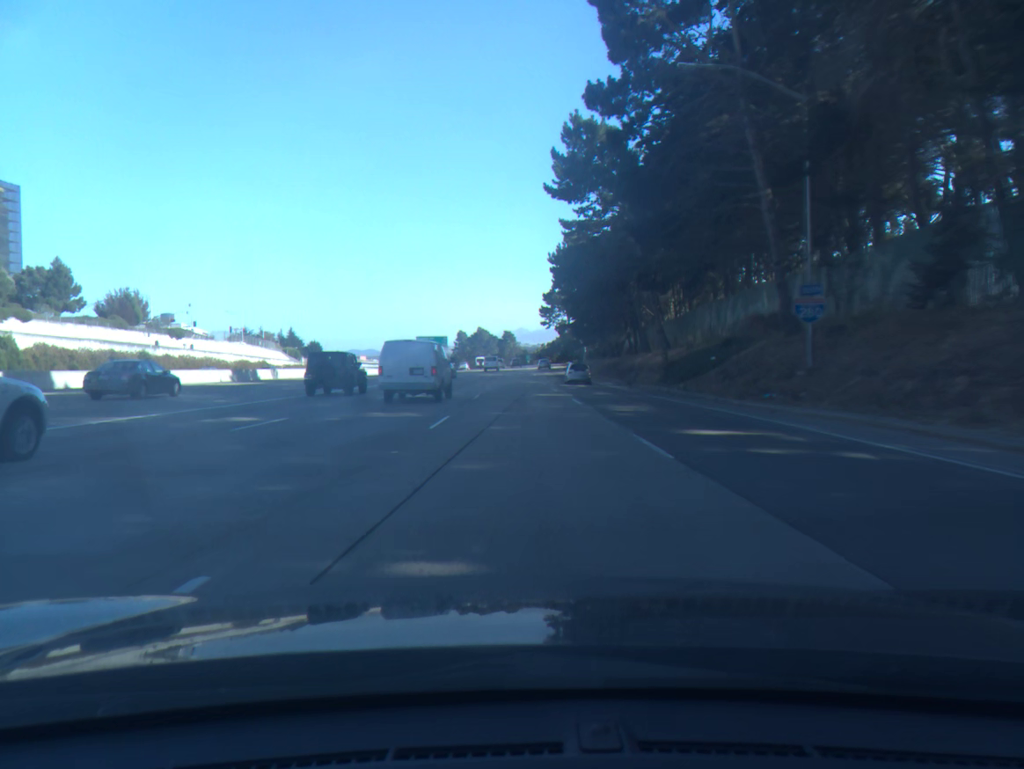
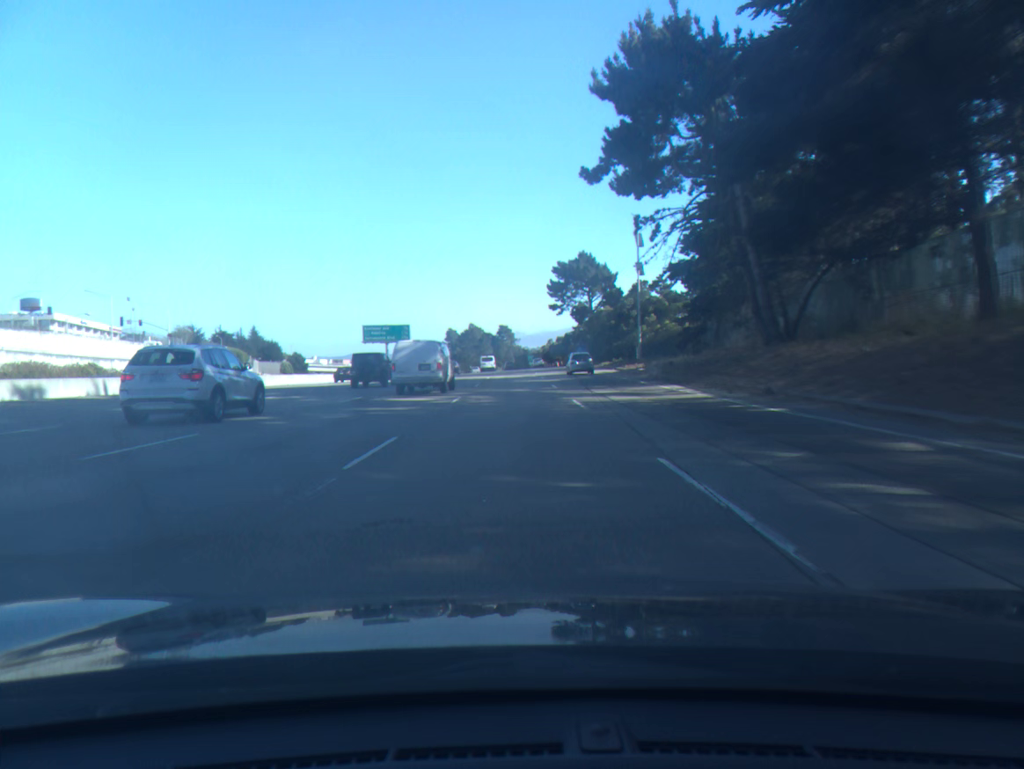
(+0.2, +63.8) m; 0°
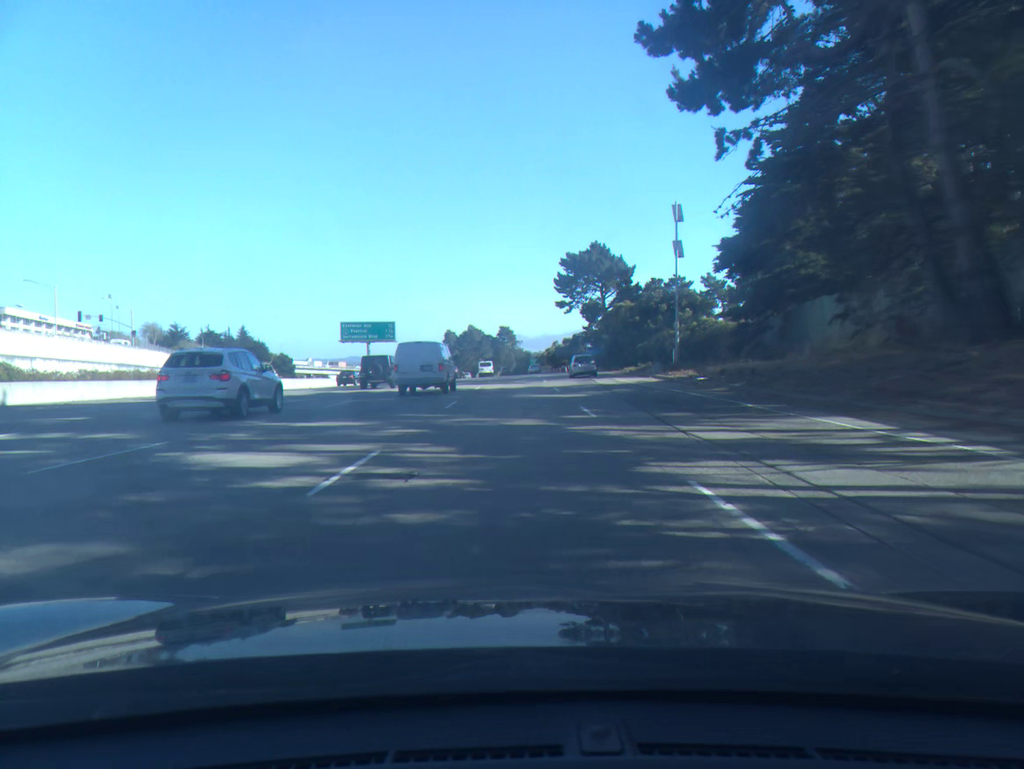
(0.0, +16.3) m; 0°
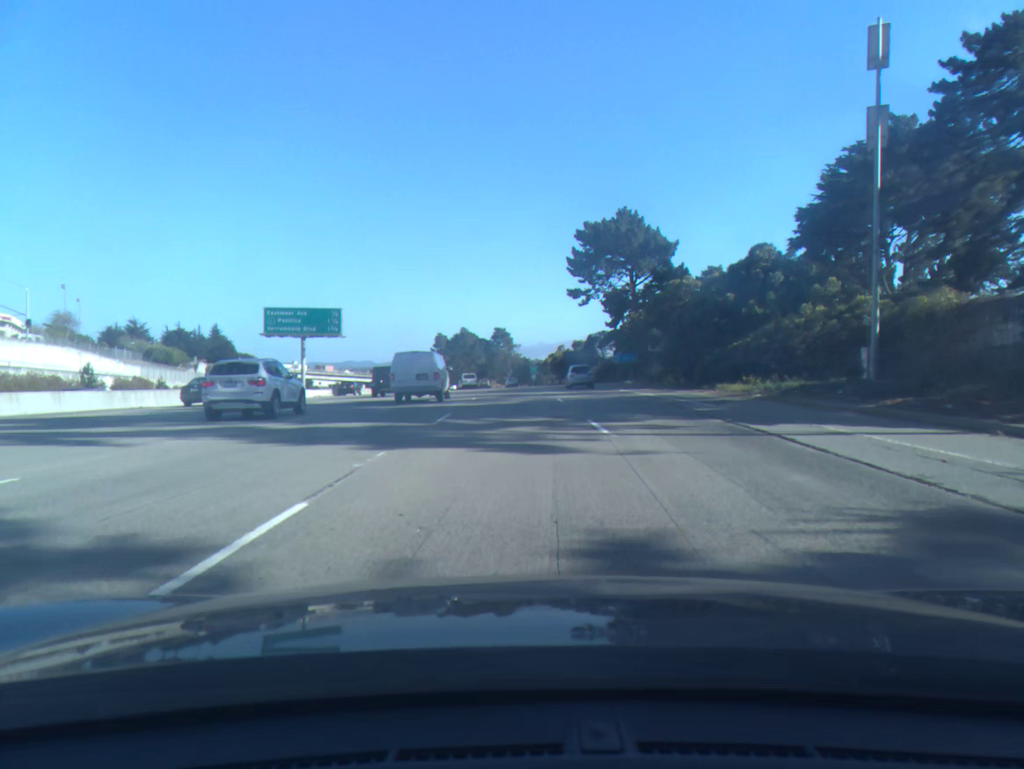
(0.0, +32.8) m; 0°
